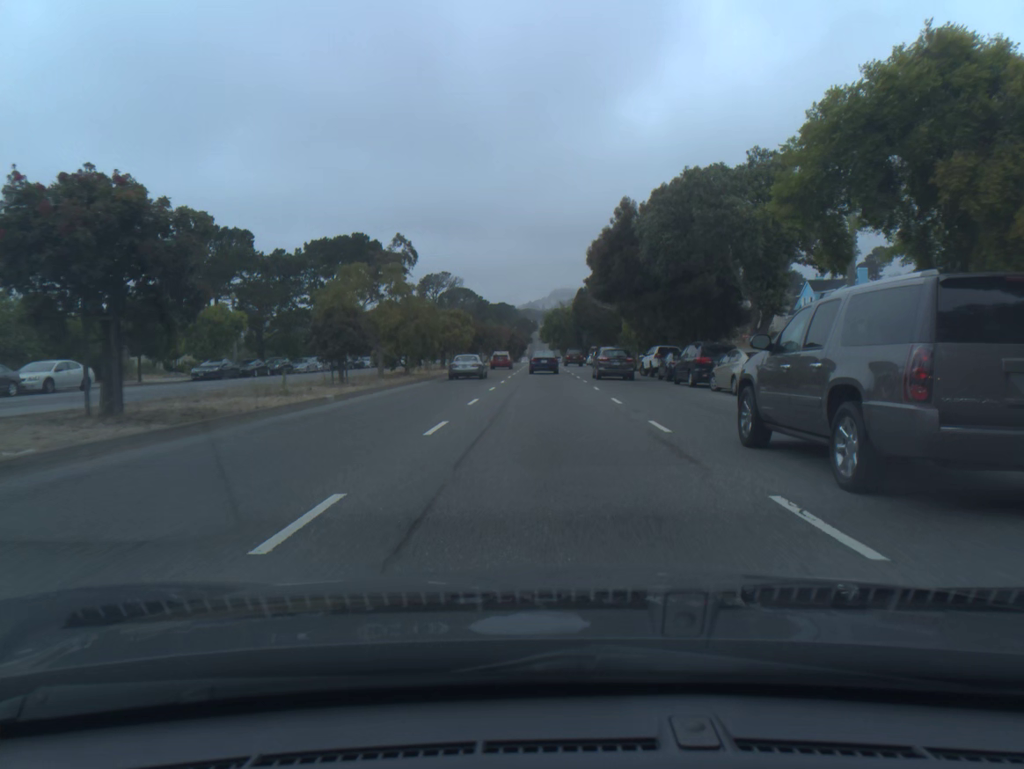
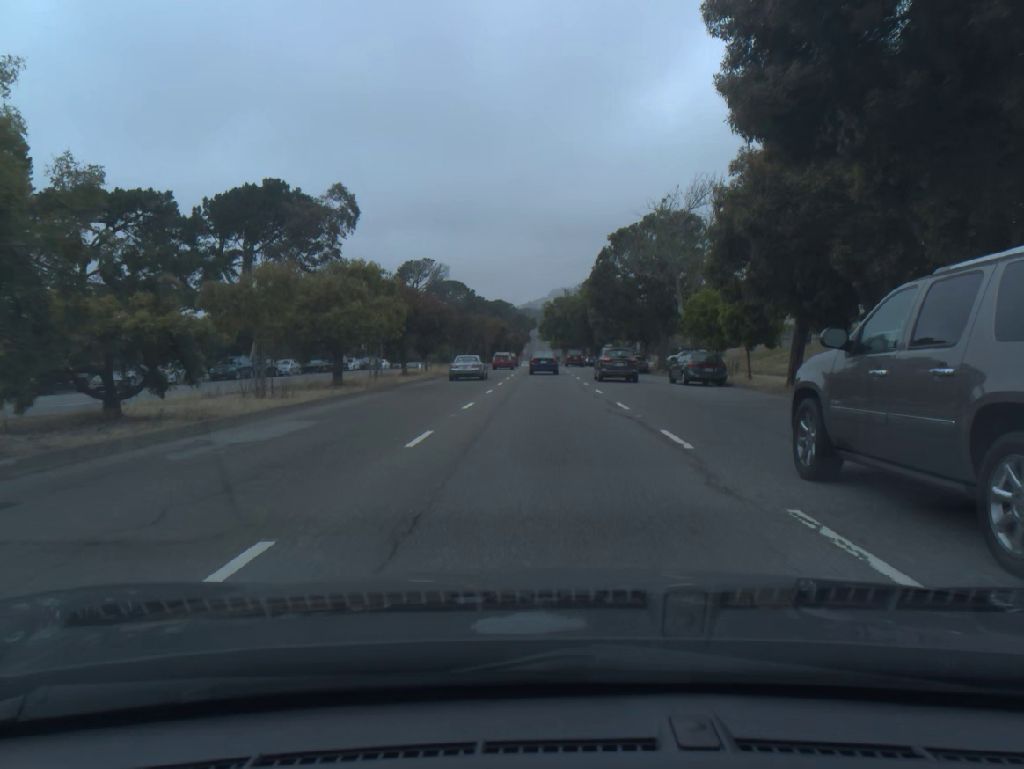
(0.0, +30.4) m; 0°
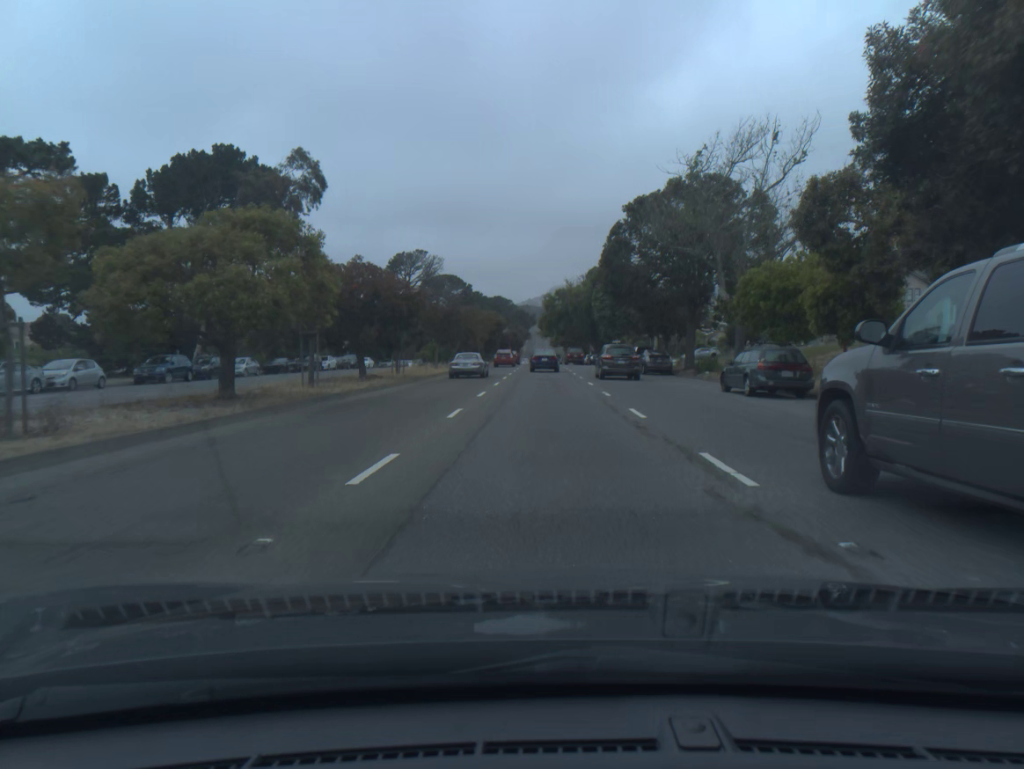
(0.0, +10.3) m; 0°
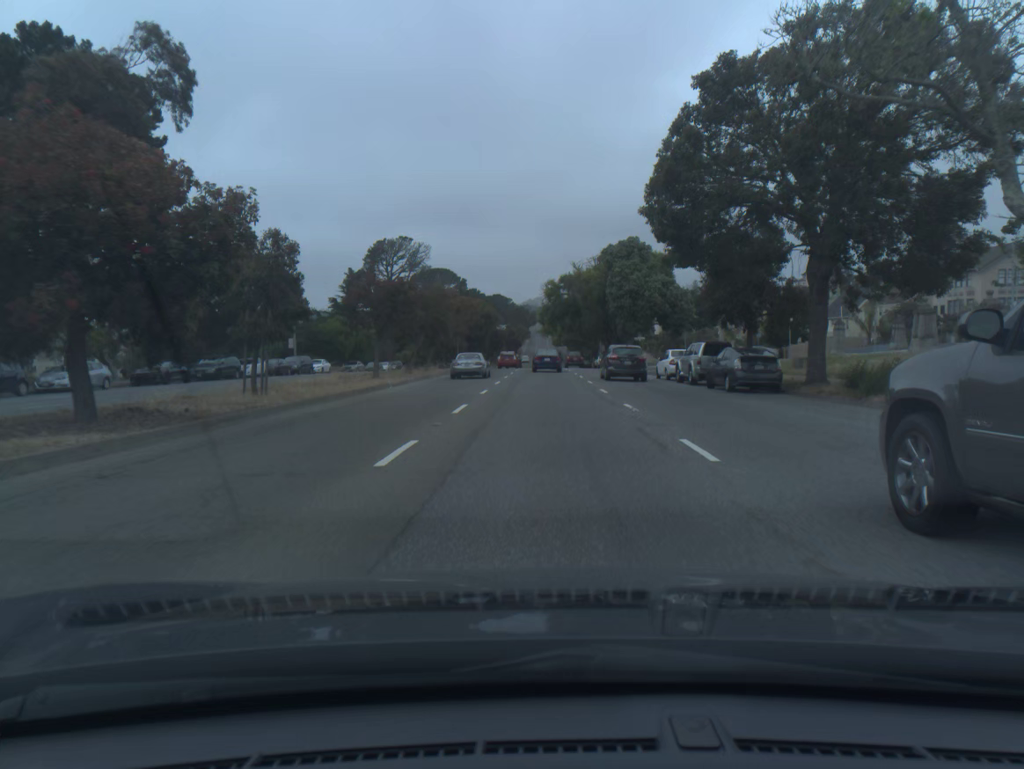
(0.0, +20.8) m; 0°
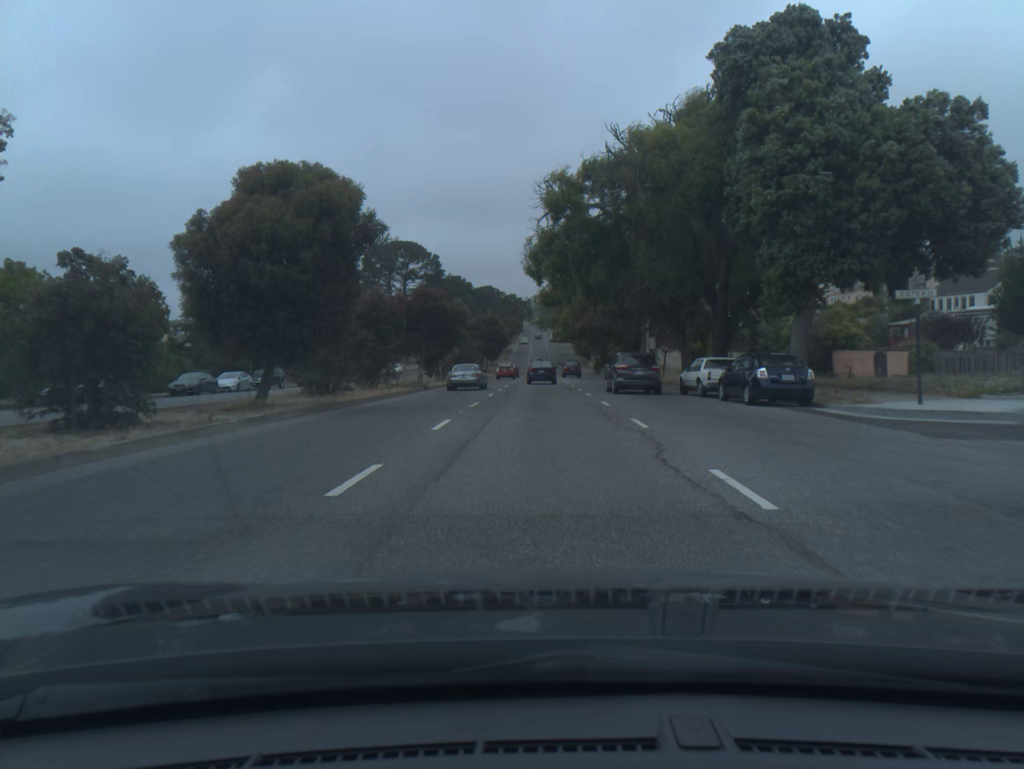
(+0.1, +52.9) m; 0°
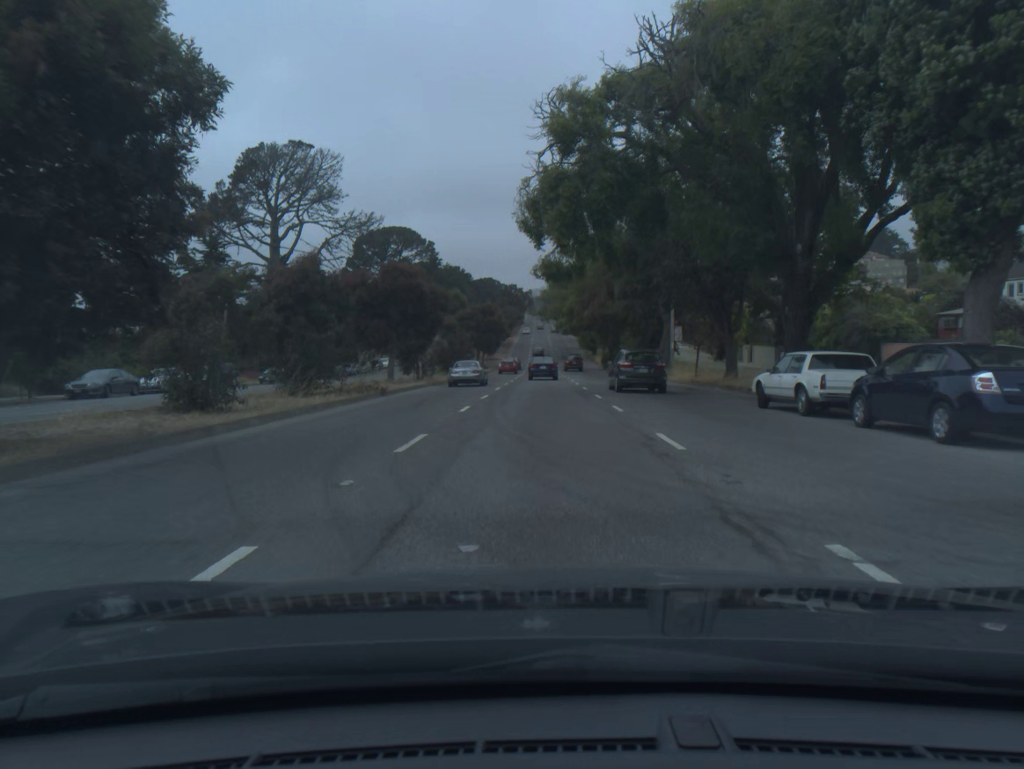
(0.0, +10.7) m; 0°
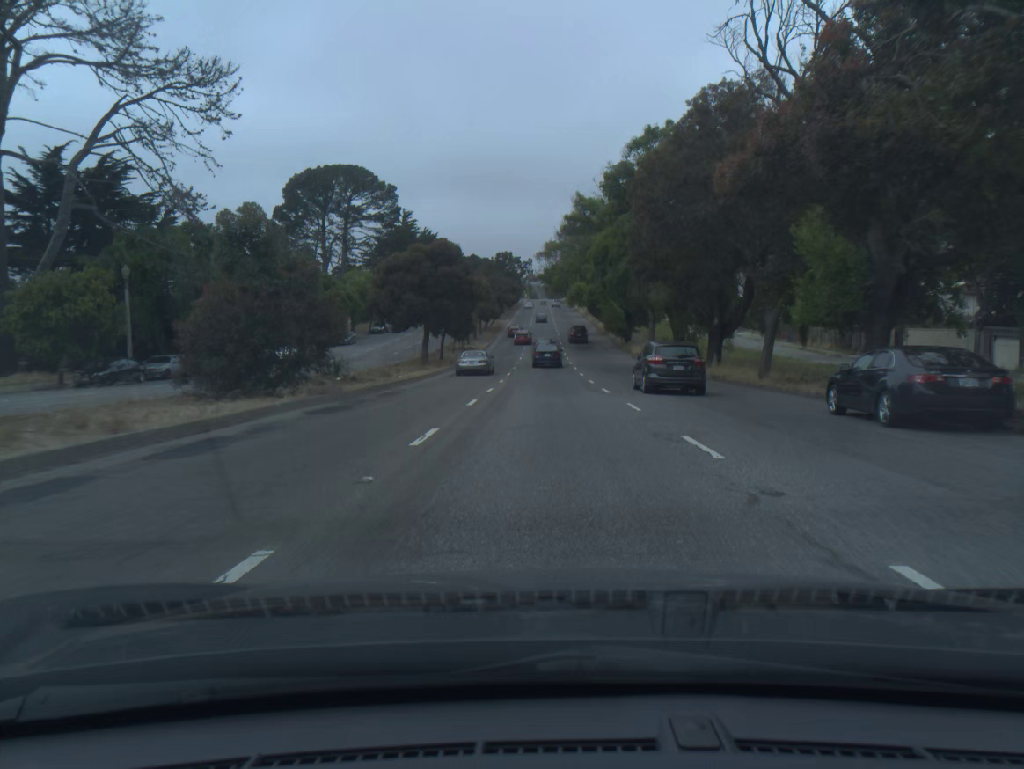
(-0.2, +43.8) m; 0°
